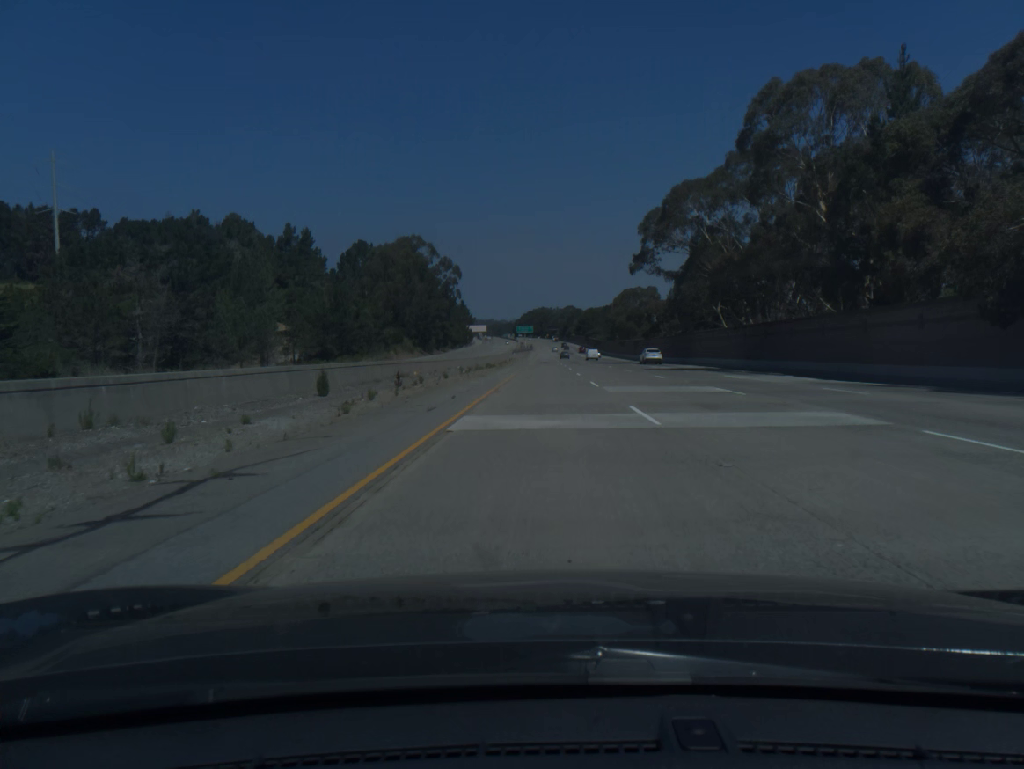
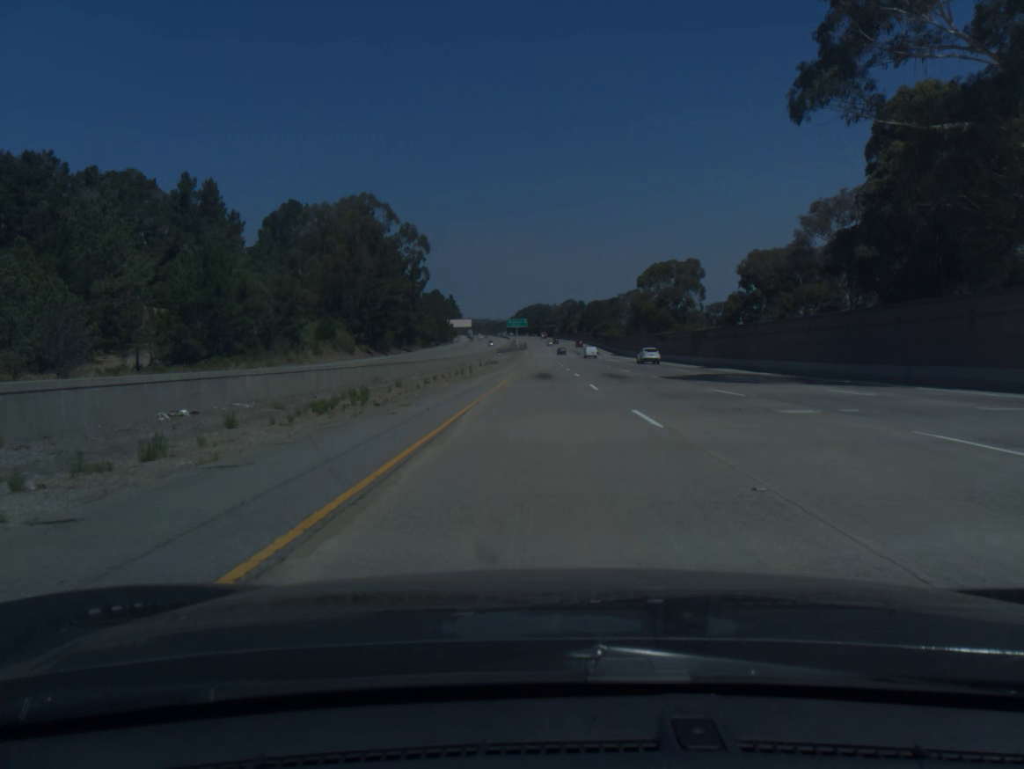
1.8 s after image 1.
(+0.1, +59.1) m; 0°
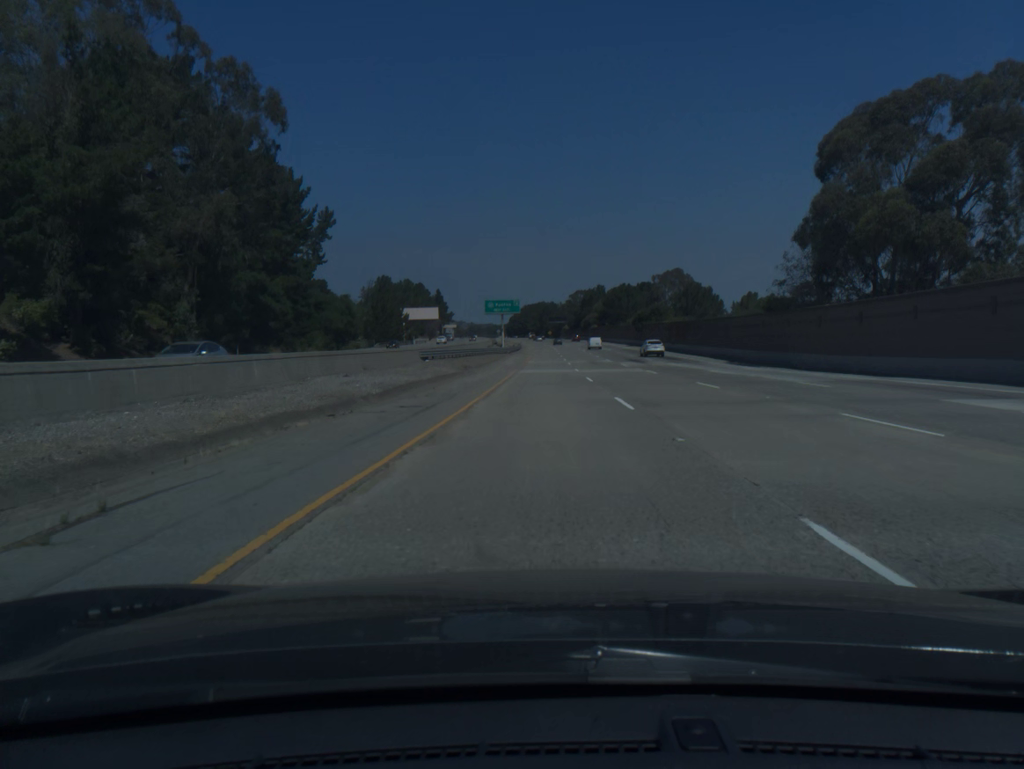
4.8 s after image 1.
(+0.1, +98.7) m; 0°
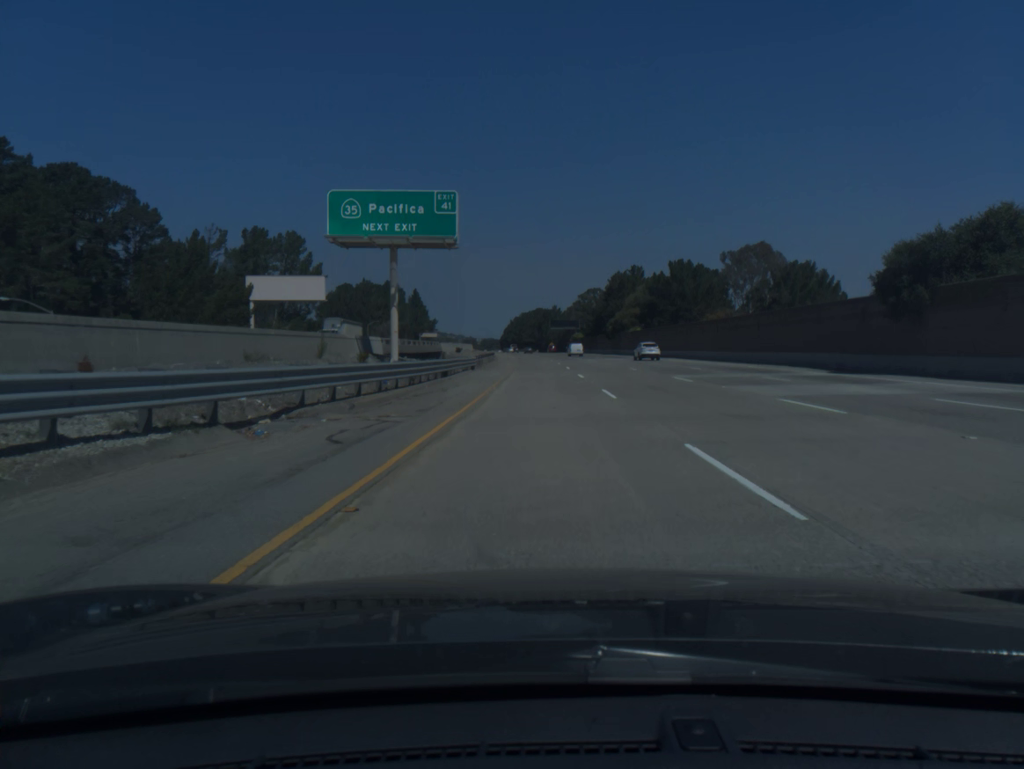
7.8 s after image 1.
(+0.2, +98.3) m; 0°
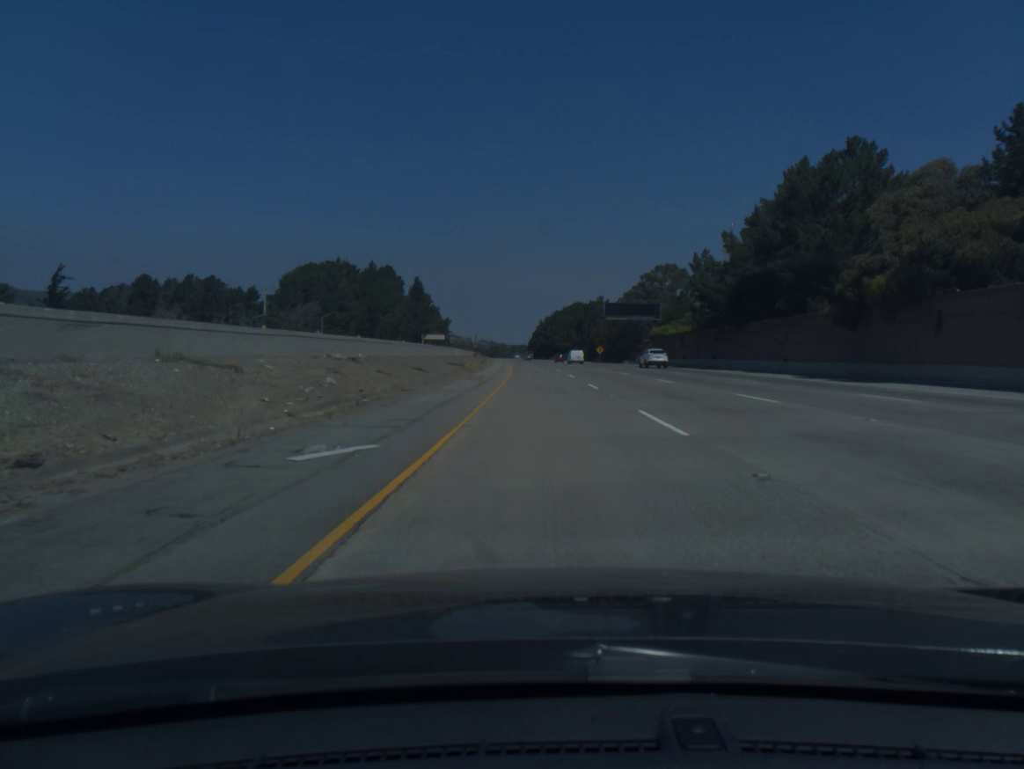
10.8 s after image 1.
(-1.9, +97.5) m; -2°
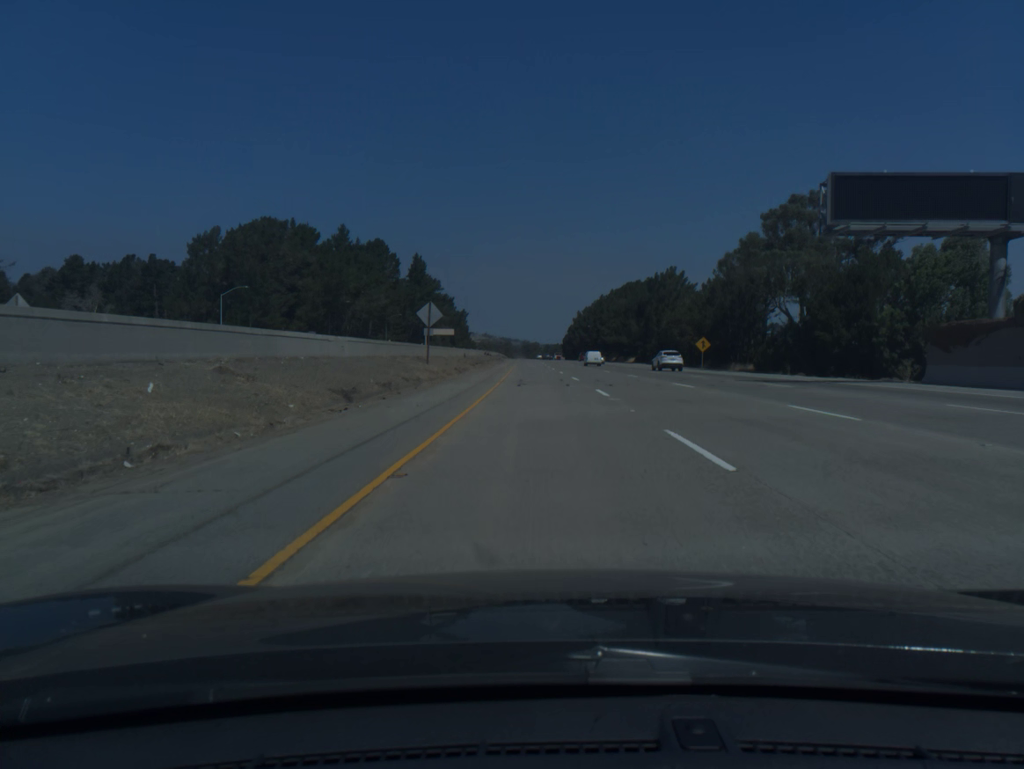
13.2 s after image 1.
(-1.5, +77.8) m; -2°
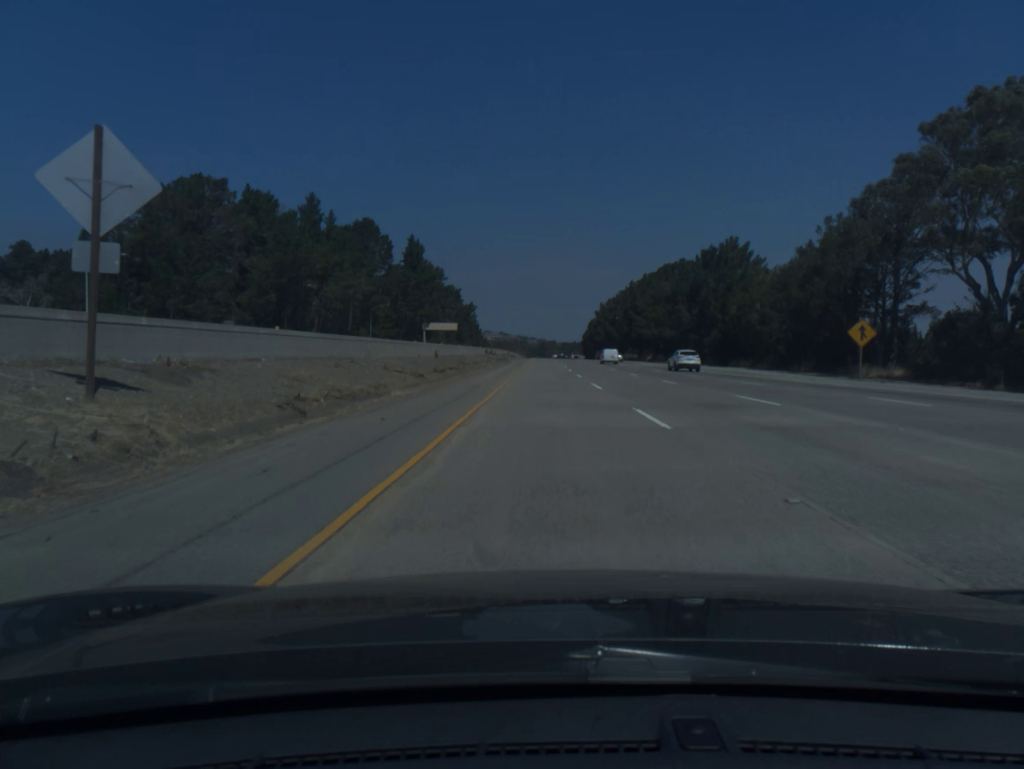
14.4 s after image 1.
(-0.4, +38.9) m; -1°
